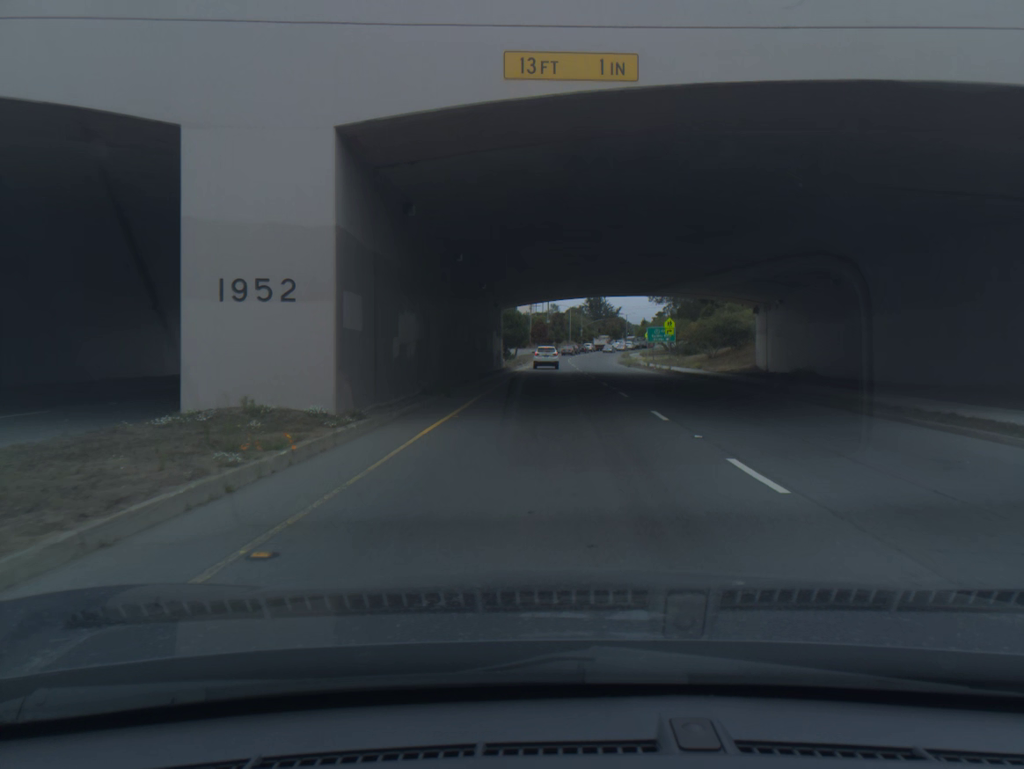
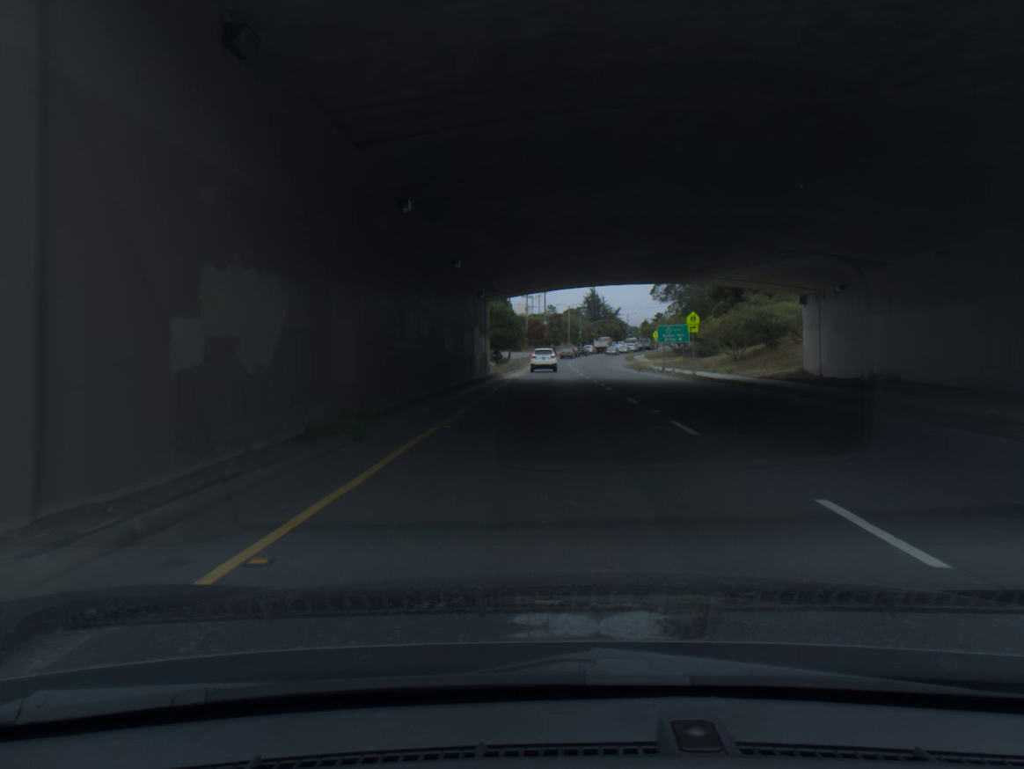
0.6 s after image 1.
(0.0, +9.9) m; 0°
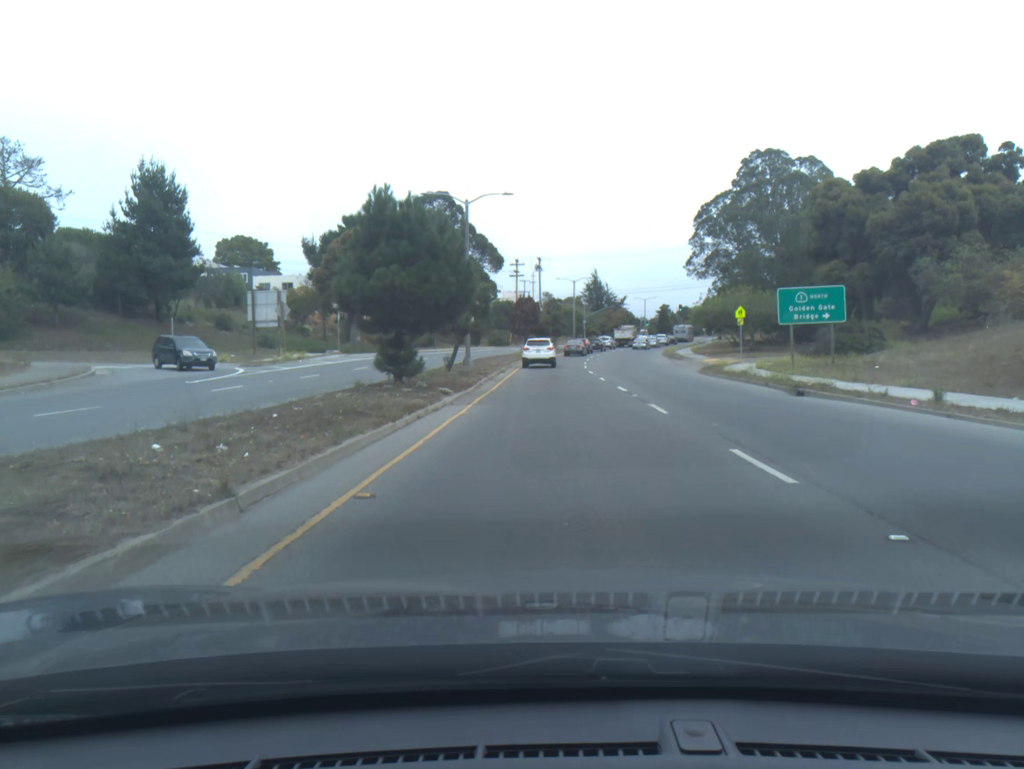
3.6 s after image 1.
(+0.1, +41.8) m; 0°
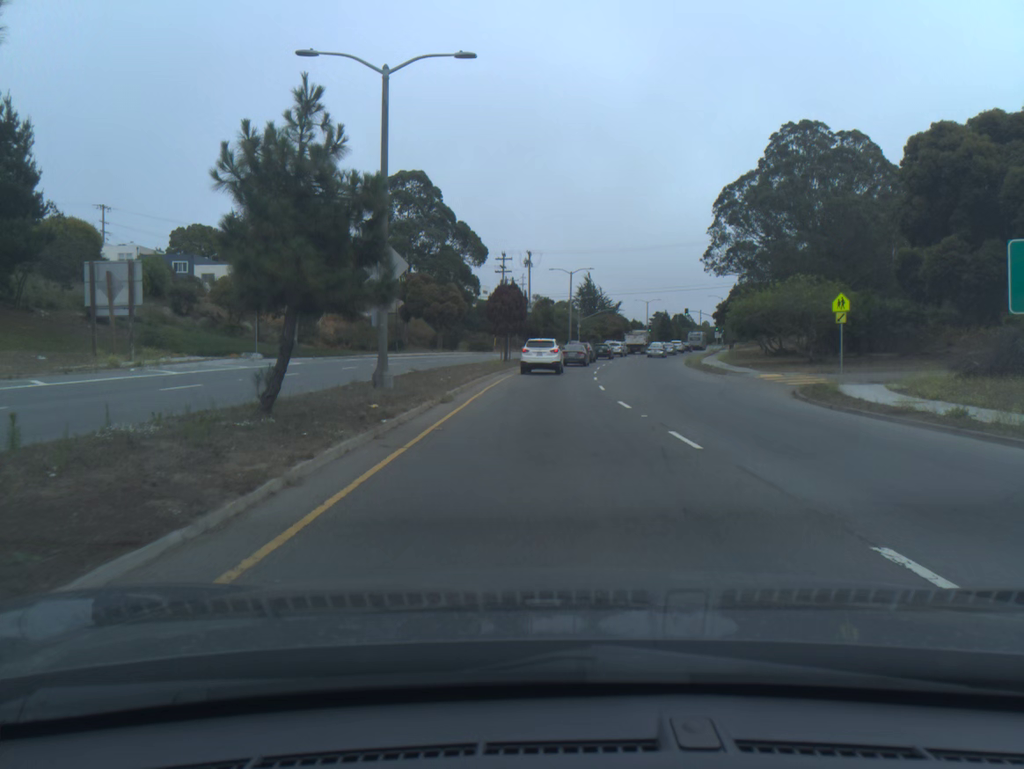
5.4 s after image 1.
(+0.1, +19.6) m; +1°
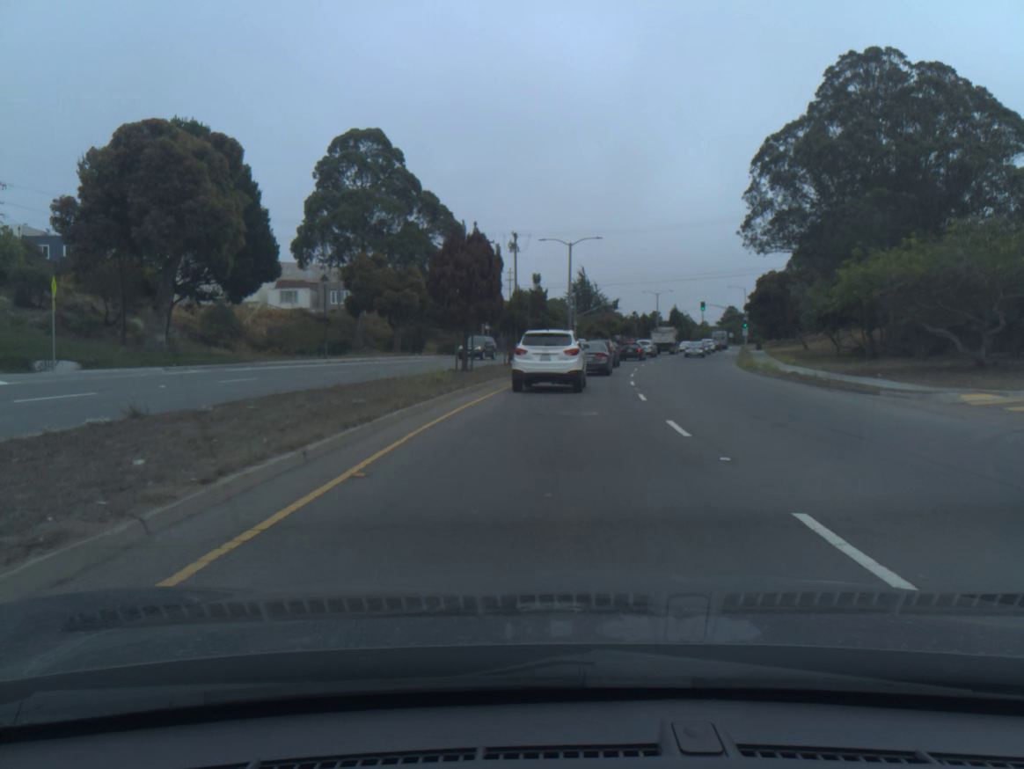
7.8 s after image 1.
(+0.1, +21.5) m; +1°
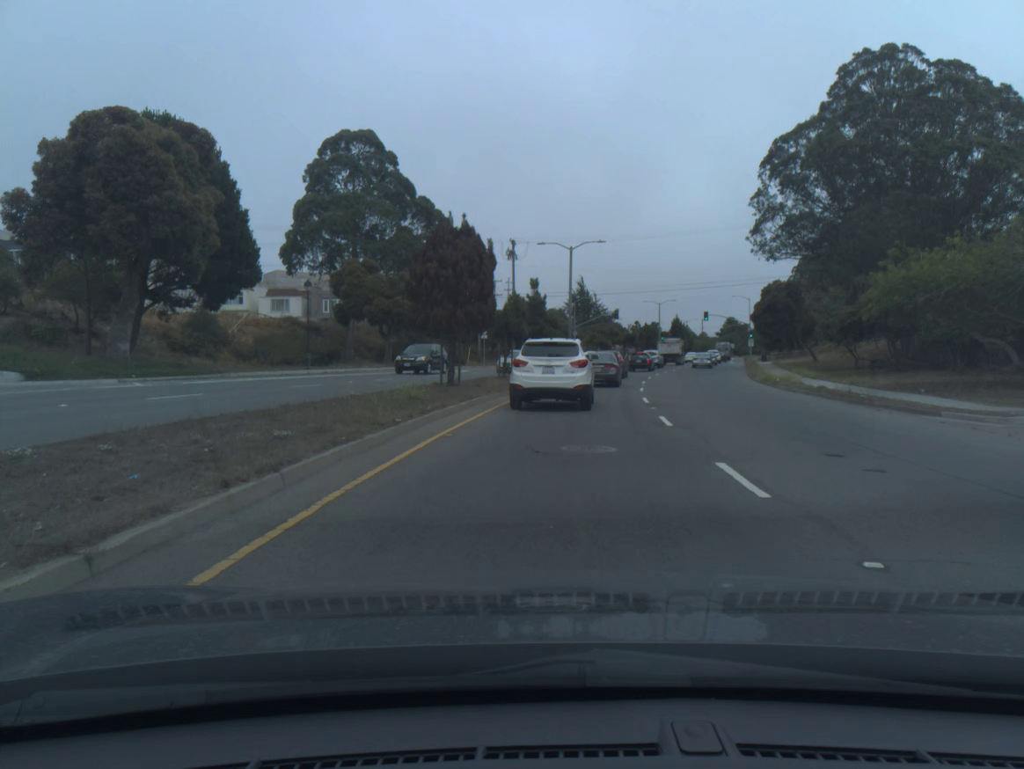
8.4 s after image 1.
(0.0, +3.9) m; 0°
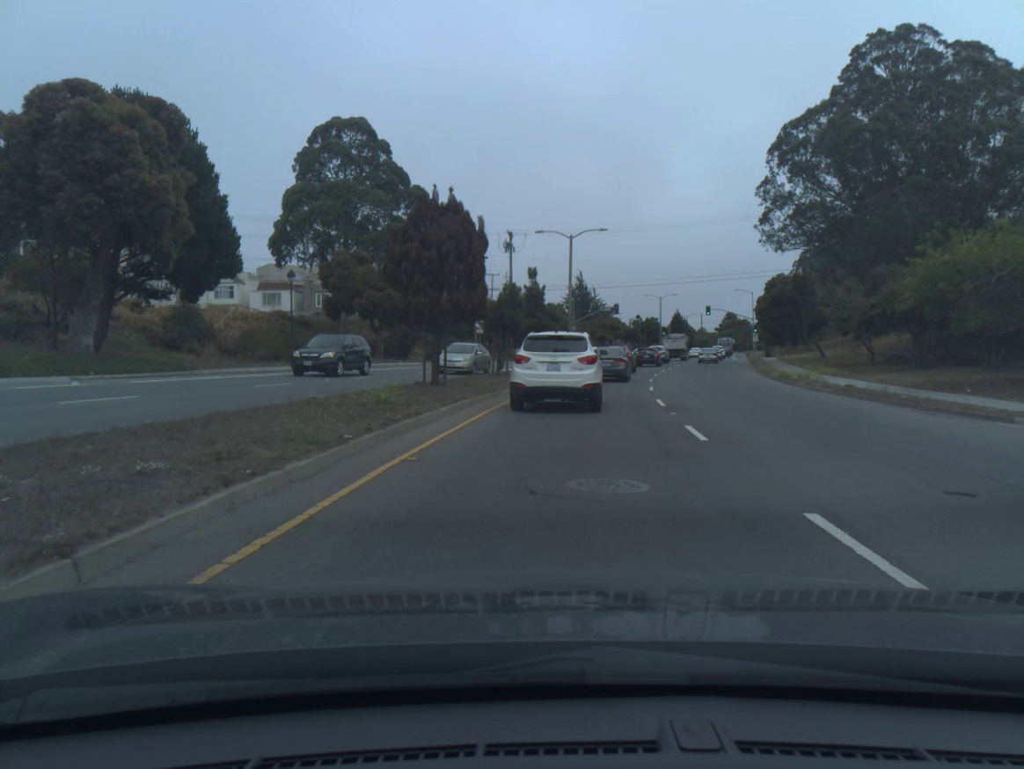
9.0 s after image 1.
(0.0, +3.2) m; 0°
